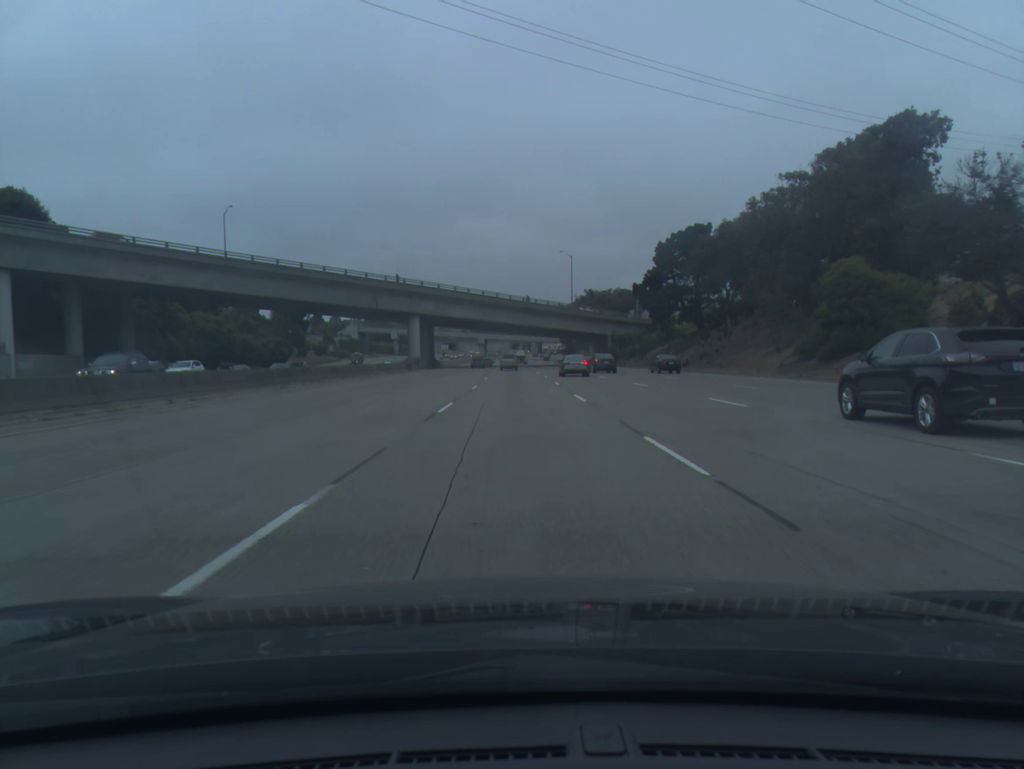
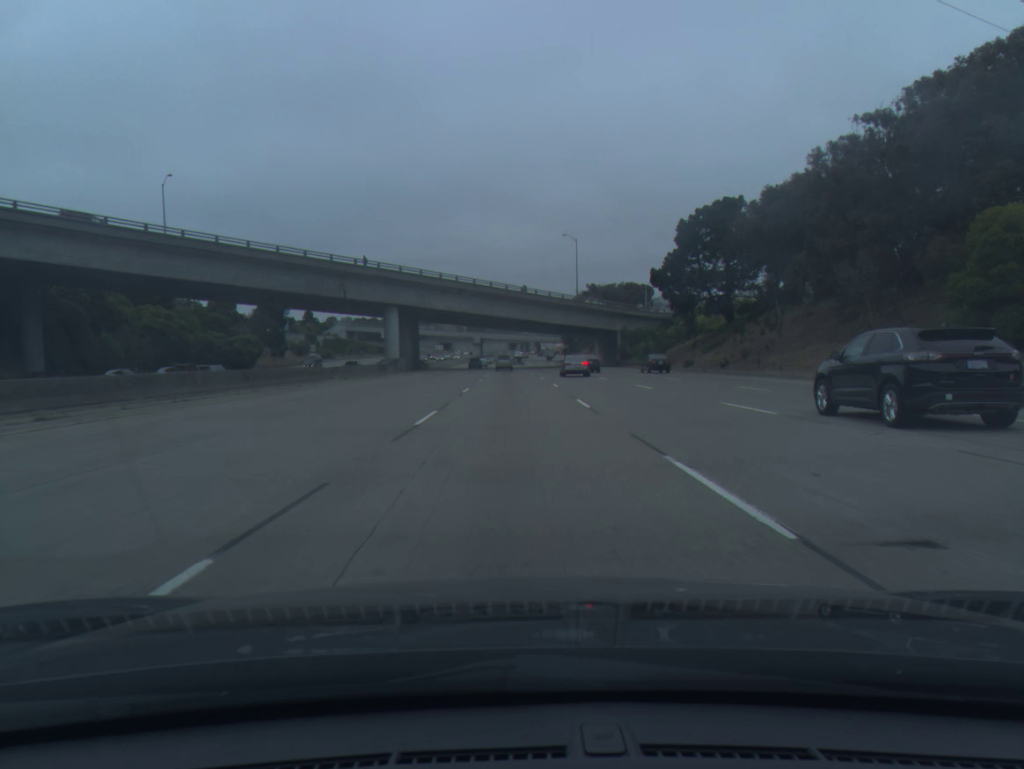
(0.0, +16.7) m; 0°
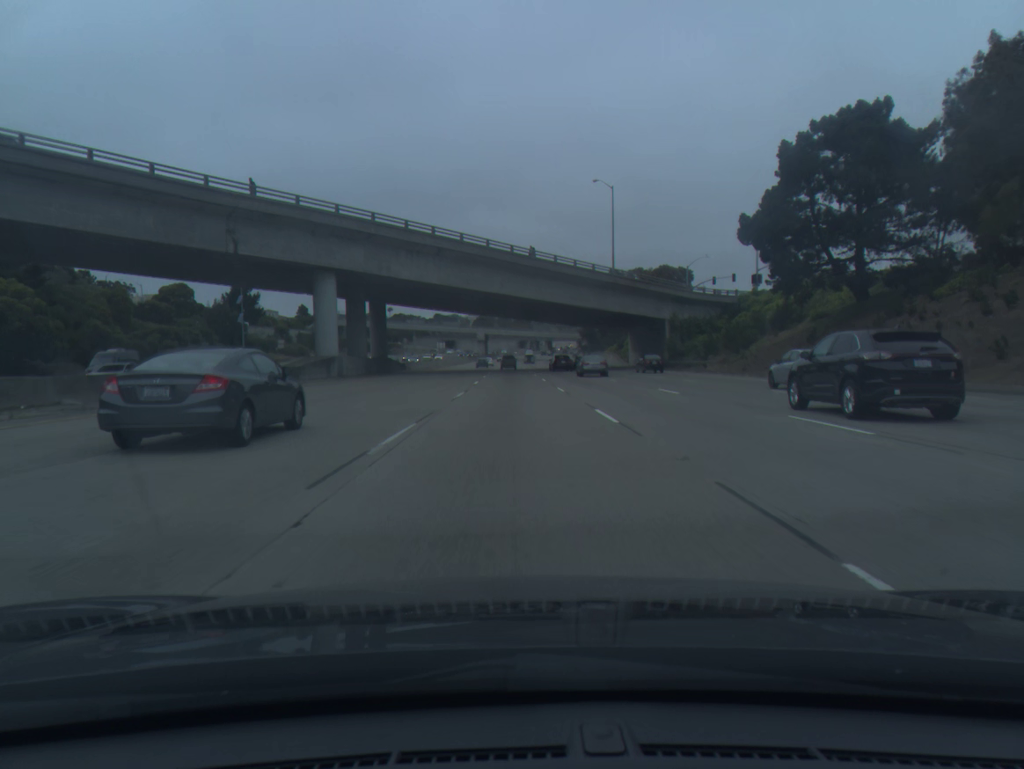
(-0.2, +33.3) m; -1°
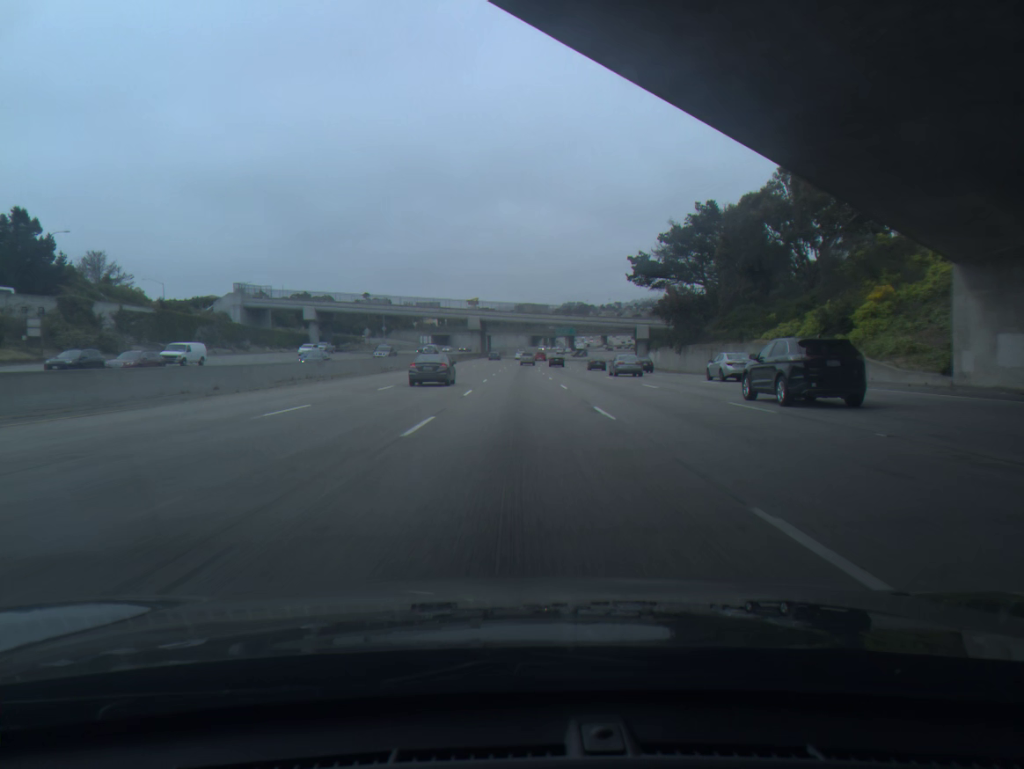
(-0.9, +83.4) m; -1°
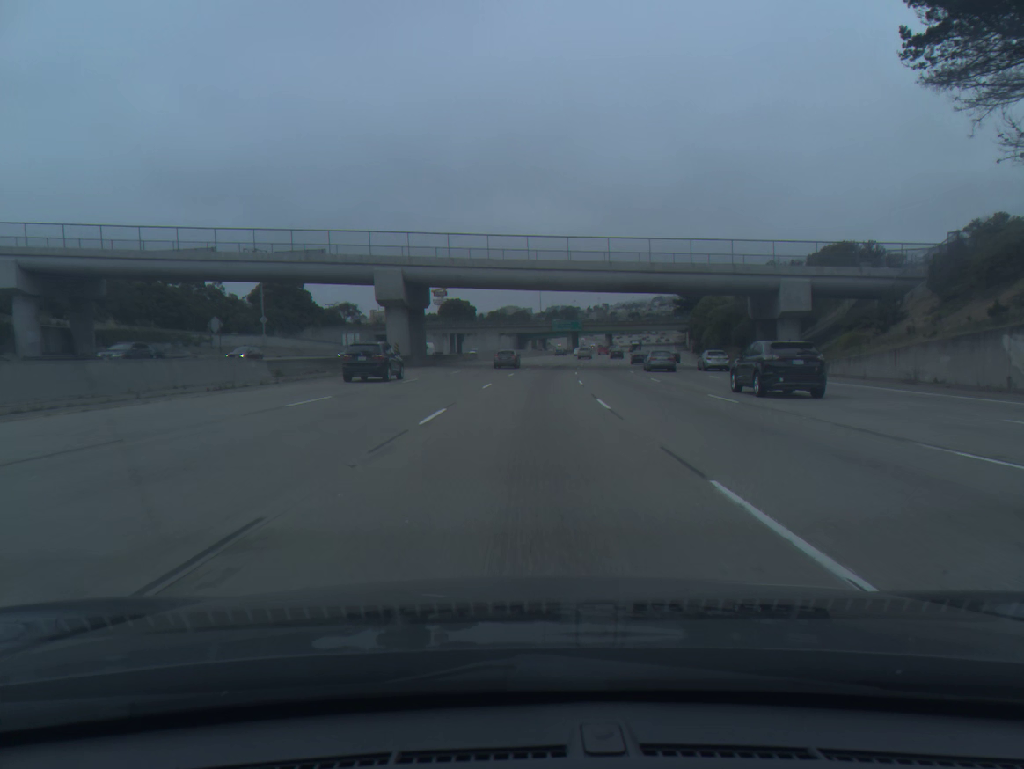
(+0.2, +83.4) m; +1°
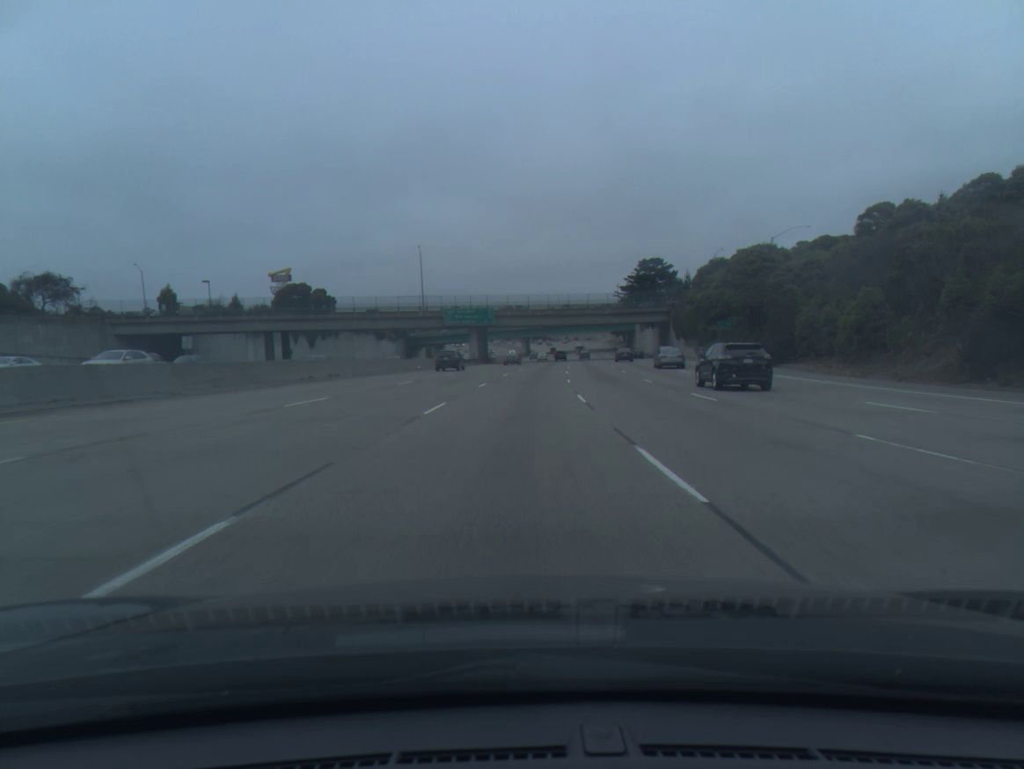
(+5.1, +82.8) m; +7°
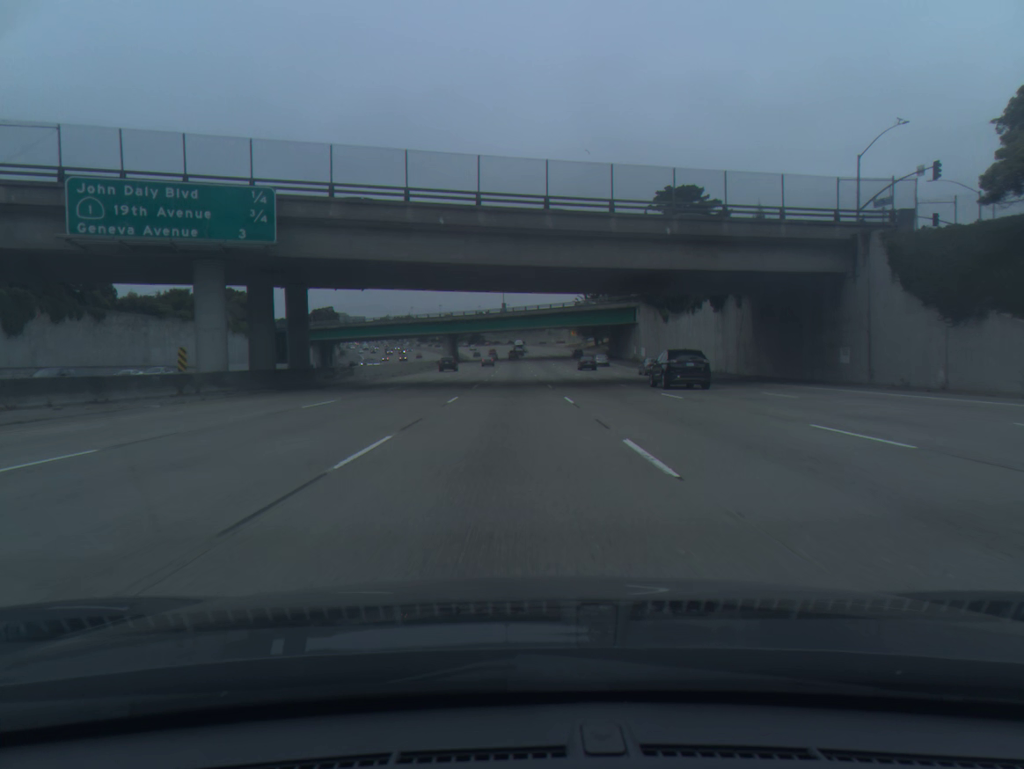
(+3.7, +82.7) m; +4°
